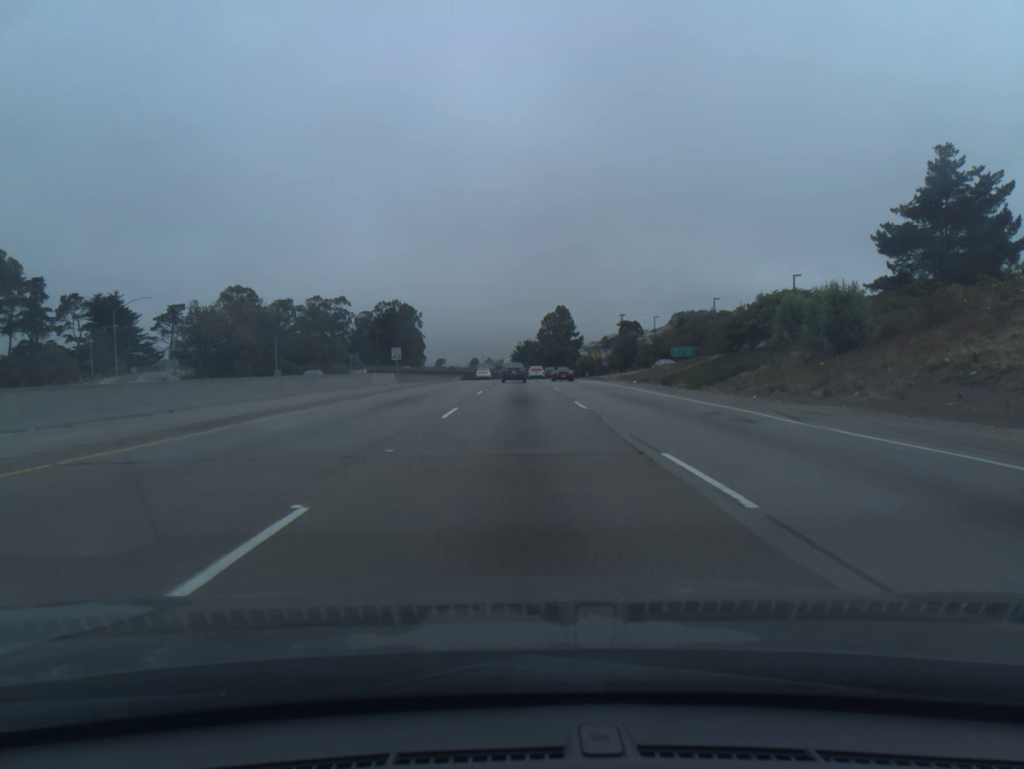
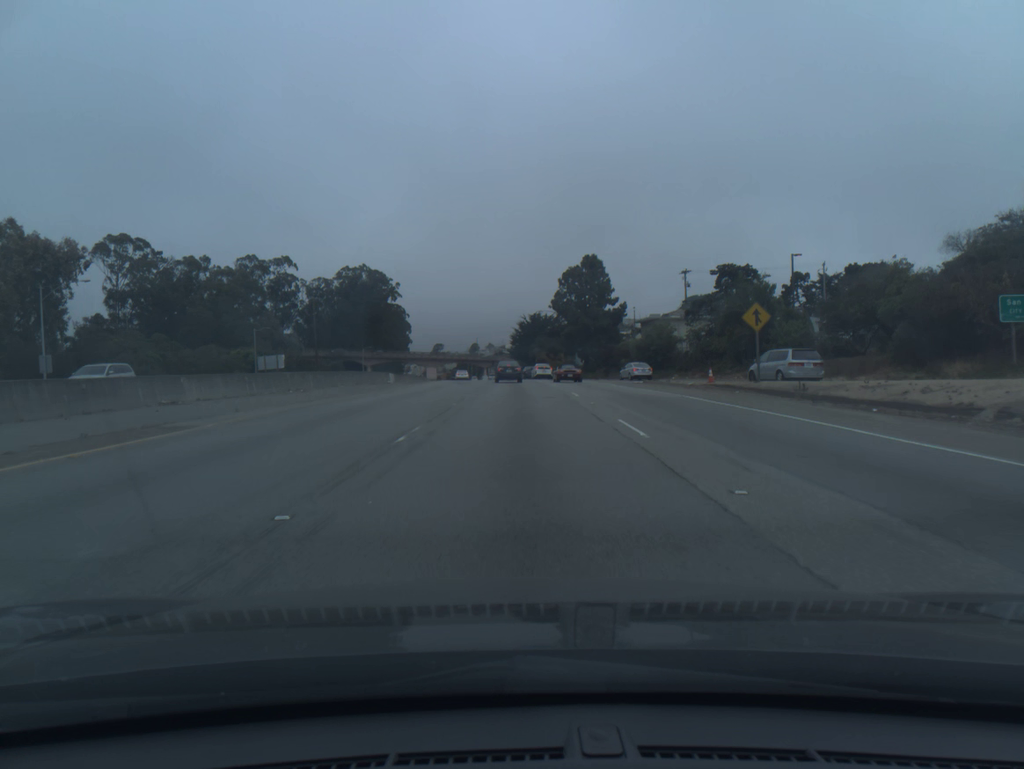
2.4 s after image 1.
(0.0, +66.7) m; 0°
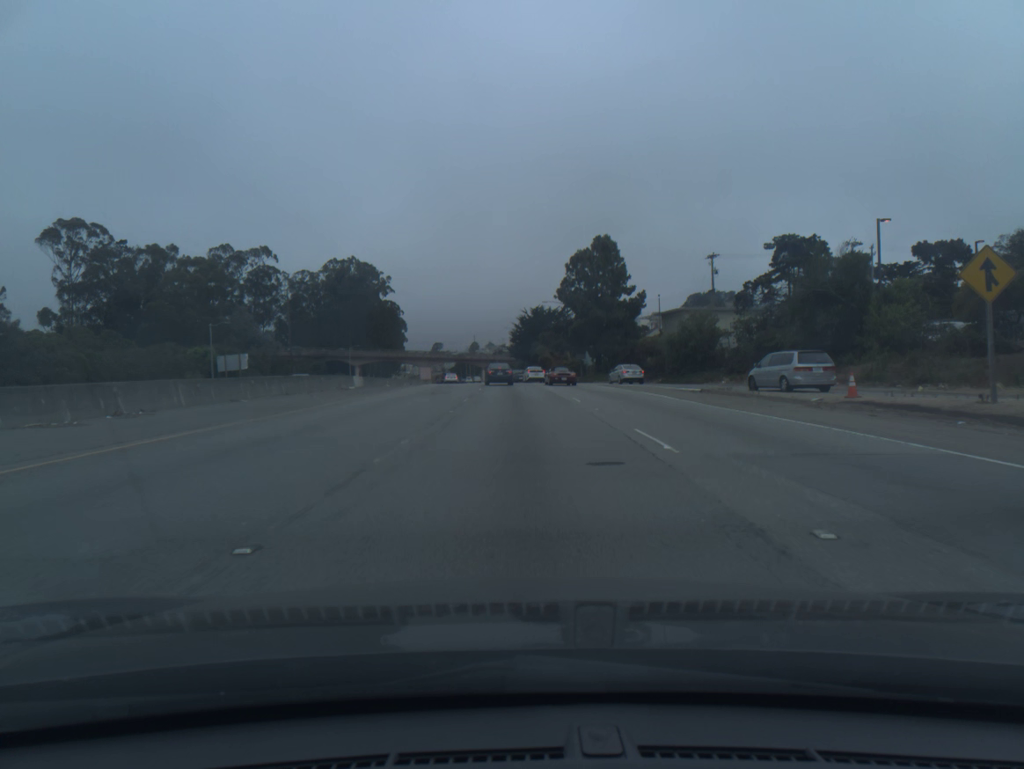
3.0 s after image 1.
(0.0, +16.4) m; 0°
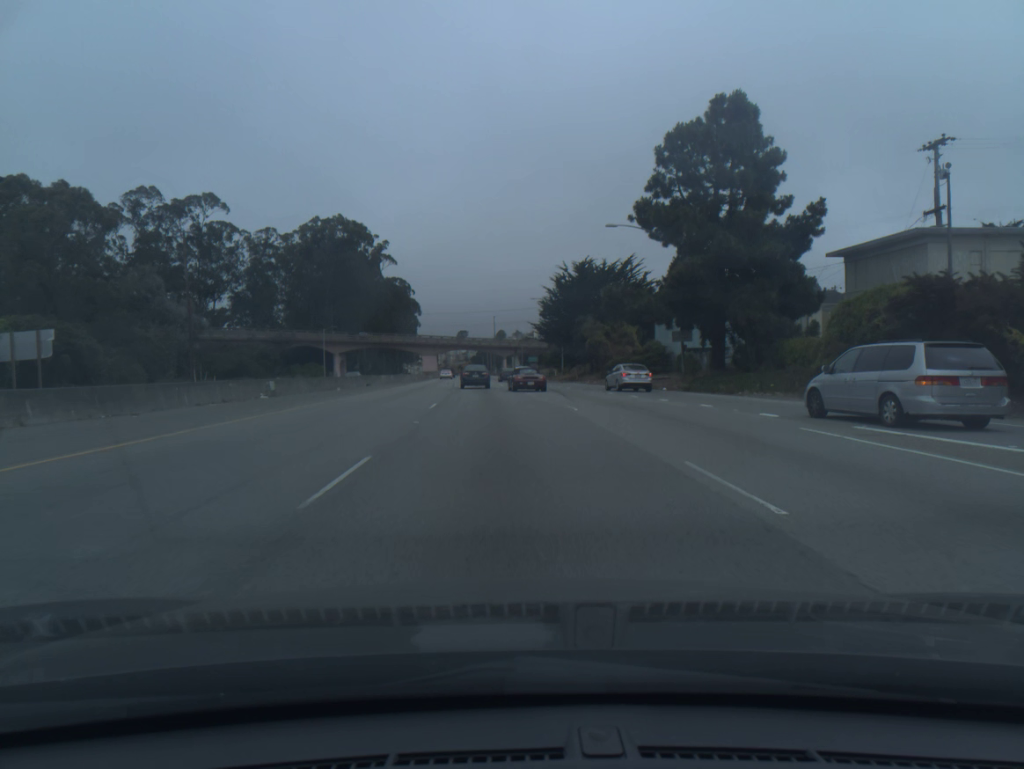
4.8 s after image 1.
(-0.6, +48.3) m; -2°
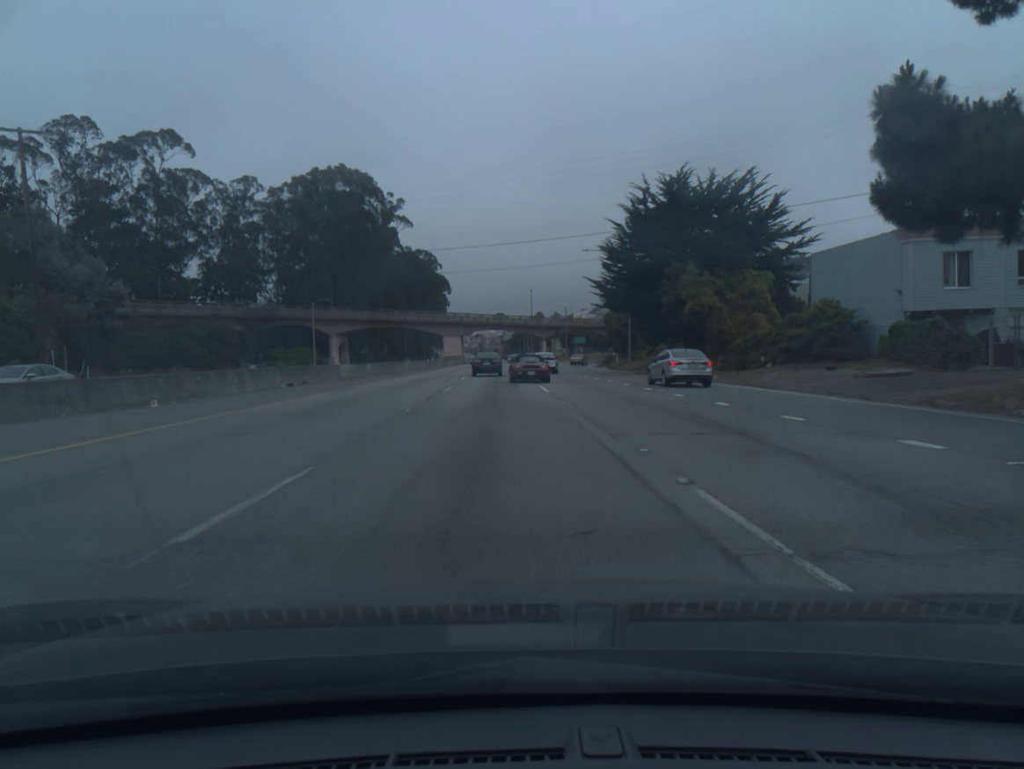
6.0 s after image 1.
(-0.8, +31.5) m; -3°
